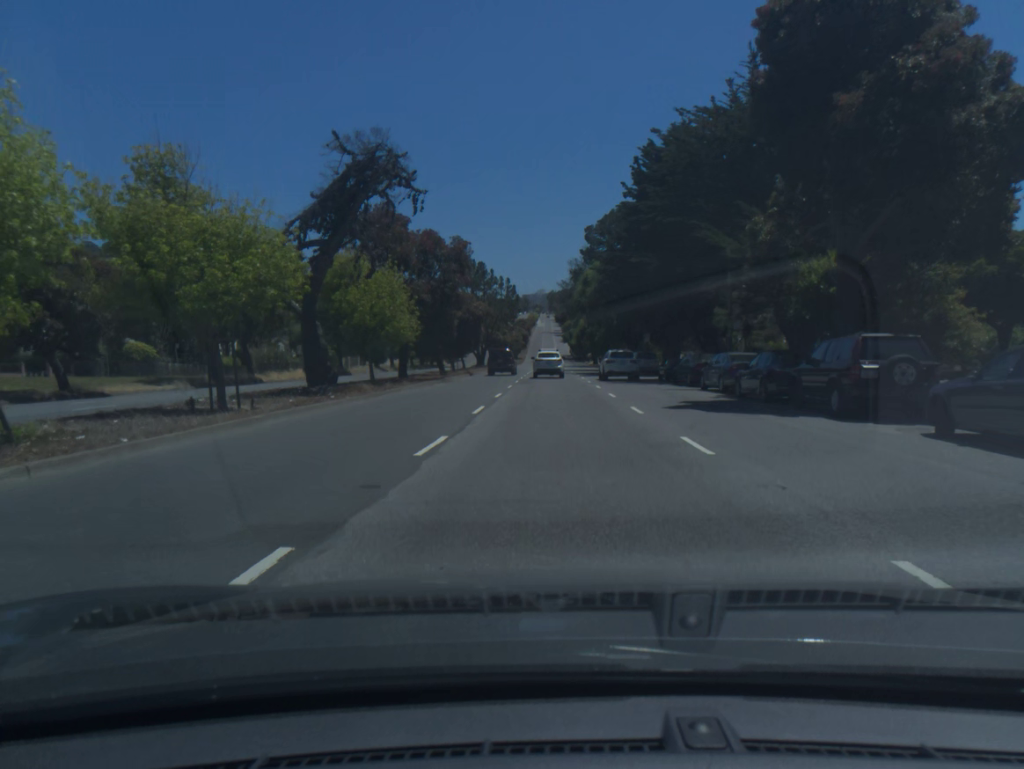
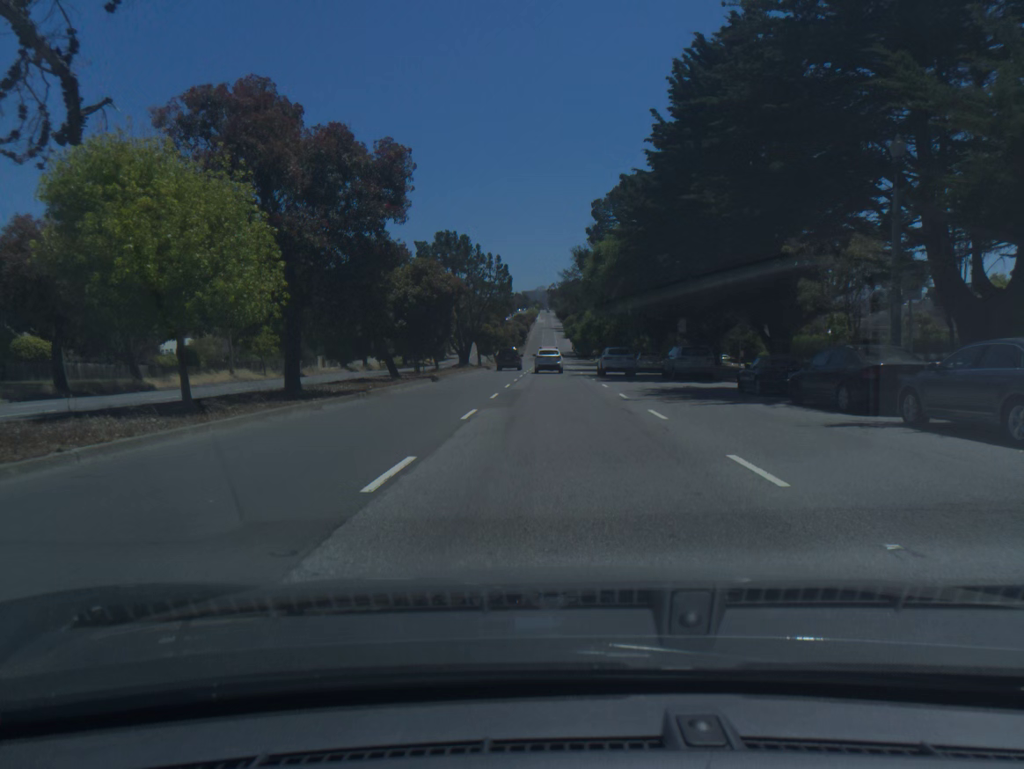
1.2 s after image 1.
(0.0, +17.5) m; 0°
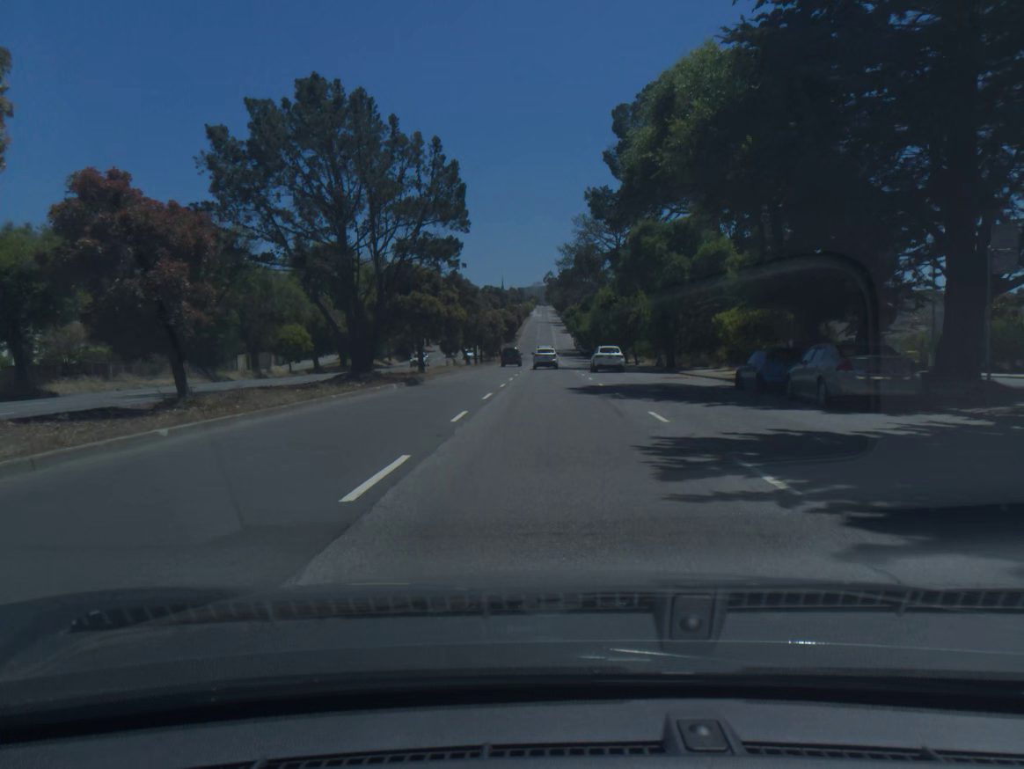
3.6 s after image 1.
(0.0, +37.1) m; 0°
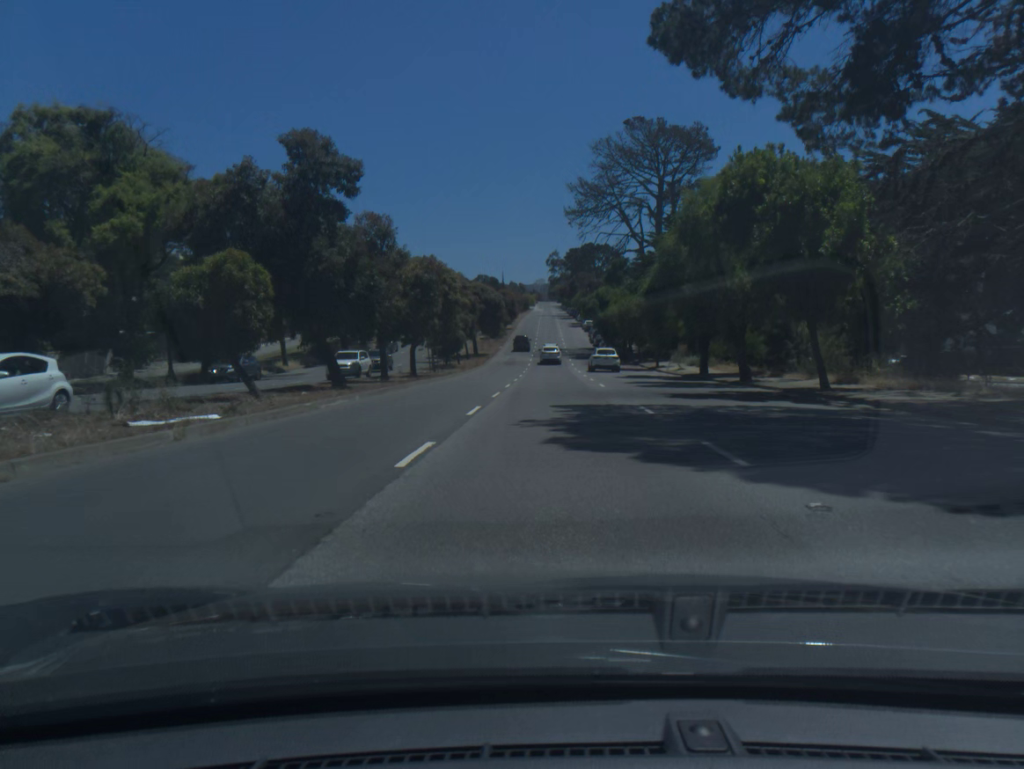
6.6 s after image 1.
(0.0, +49.0) m; 0°
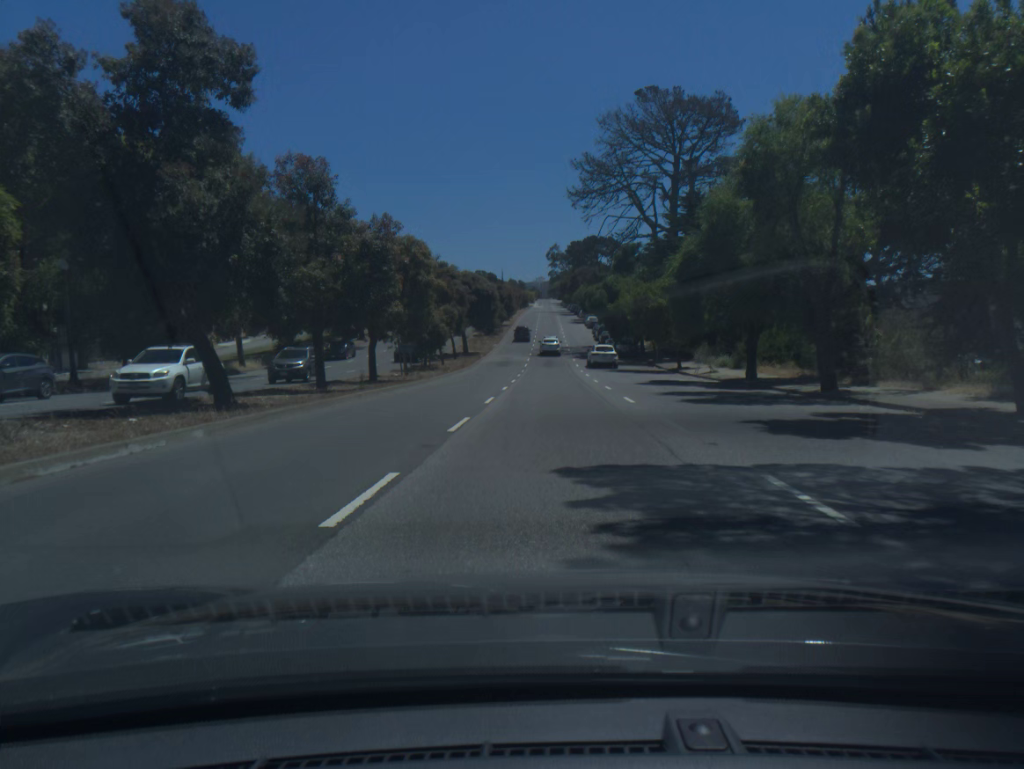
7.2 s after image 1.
(0.0, +10.2) m; 0°
